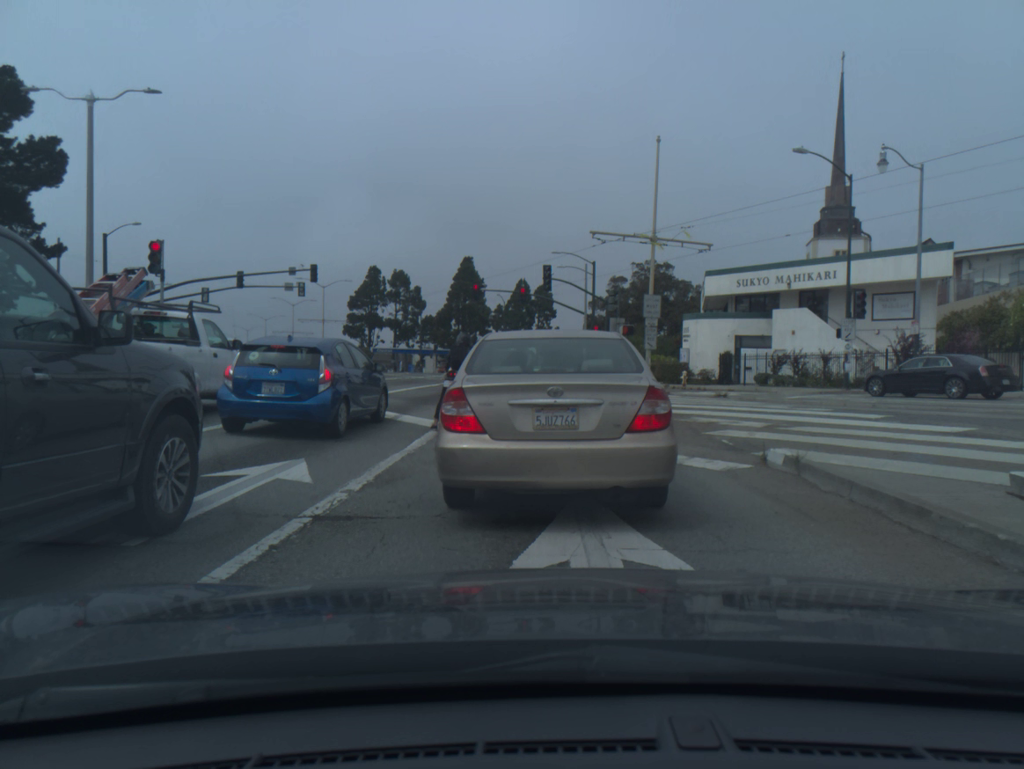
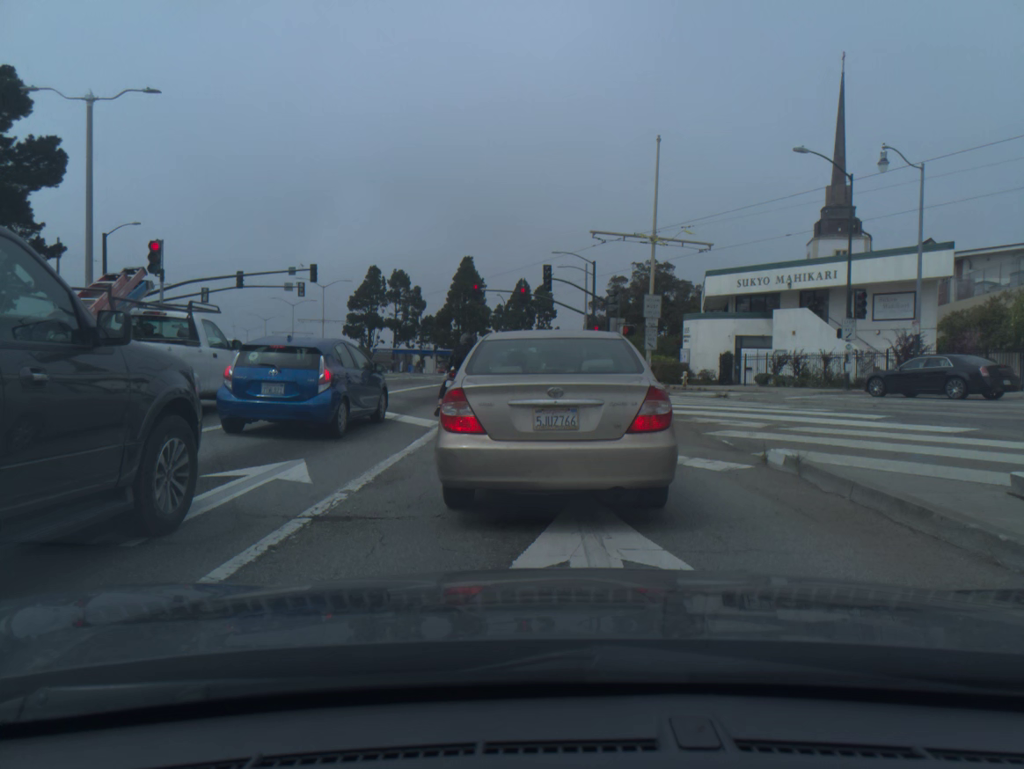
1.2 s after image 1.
(0.0, 0.0) m; 0°
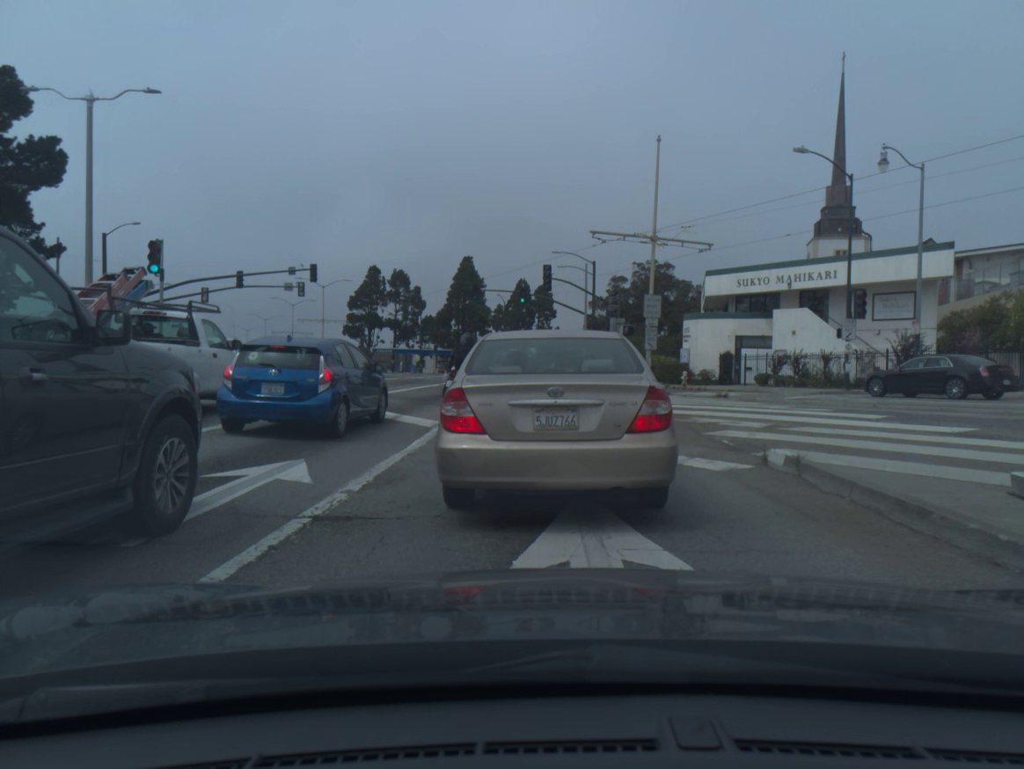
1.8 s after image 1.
(0.0, 0.0) m; 0°
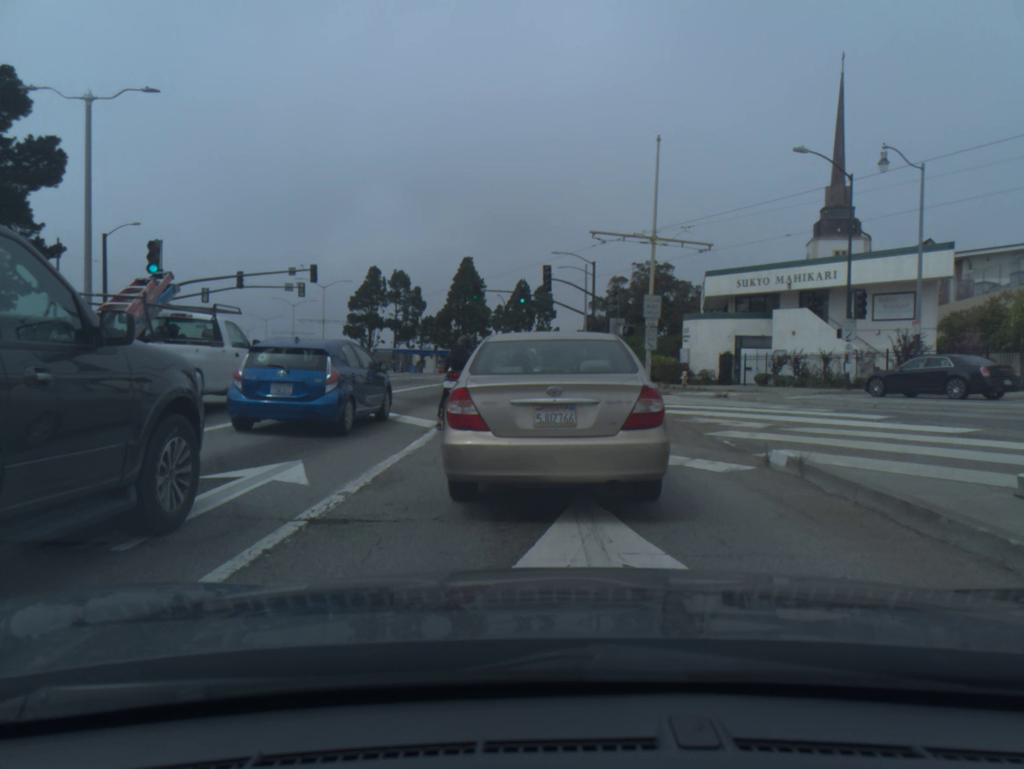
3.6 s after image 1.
(0.0, +0.1) m; 0°
